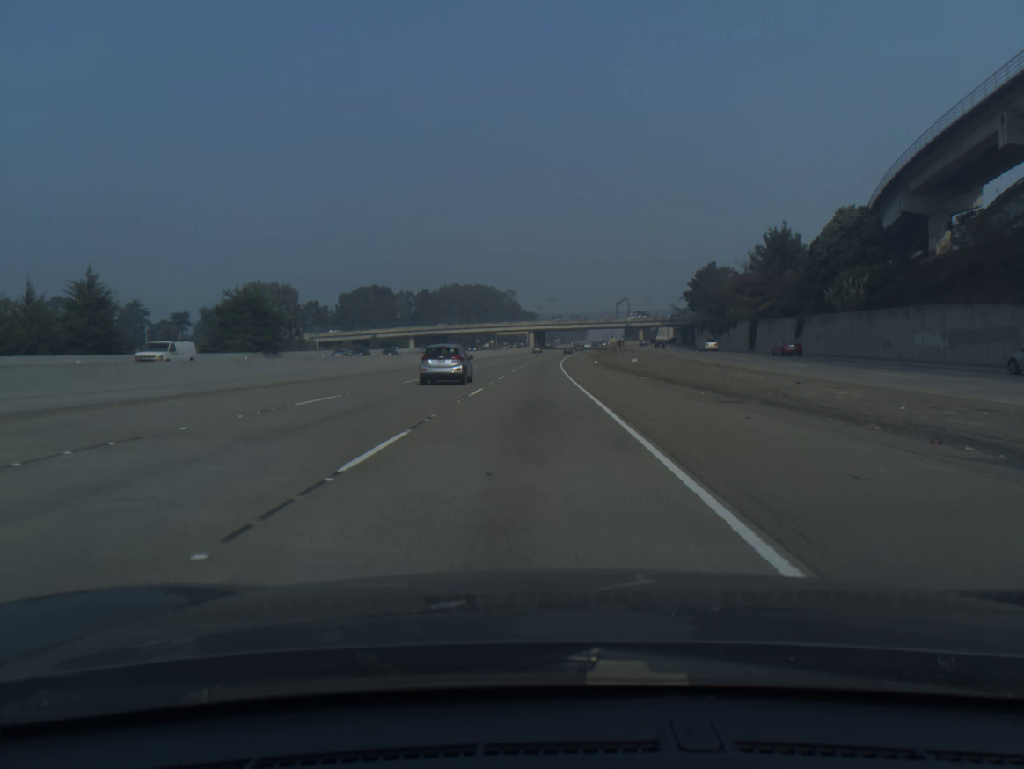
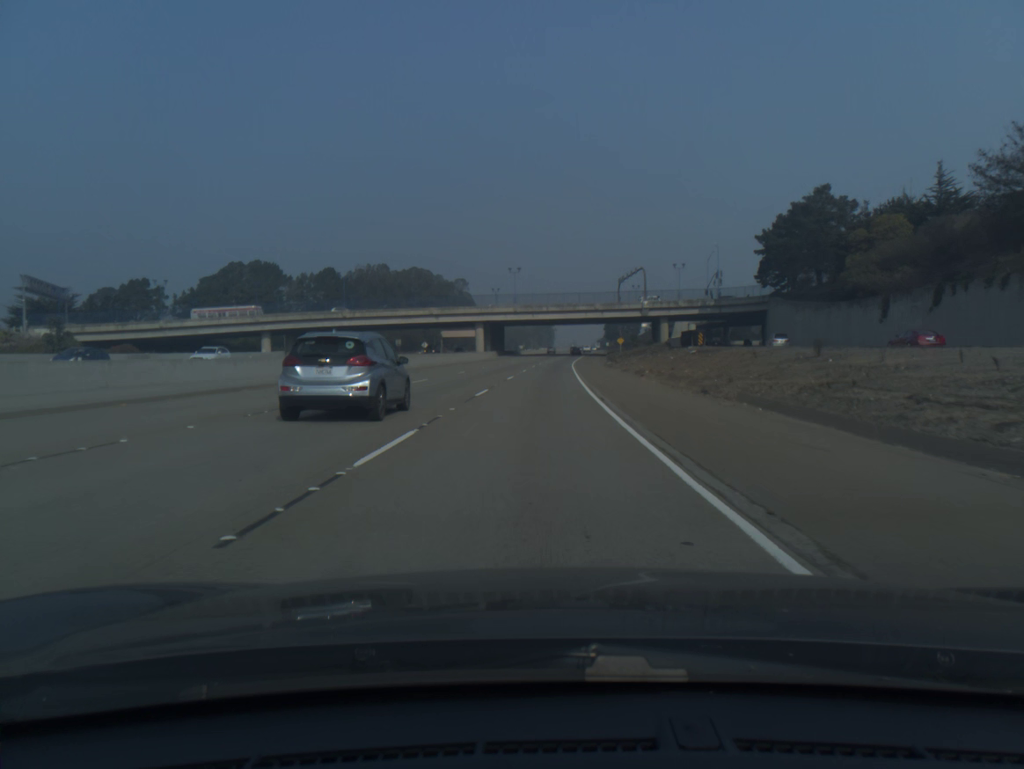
(+1.2, +101.2) m; +3°
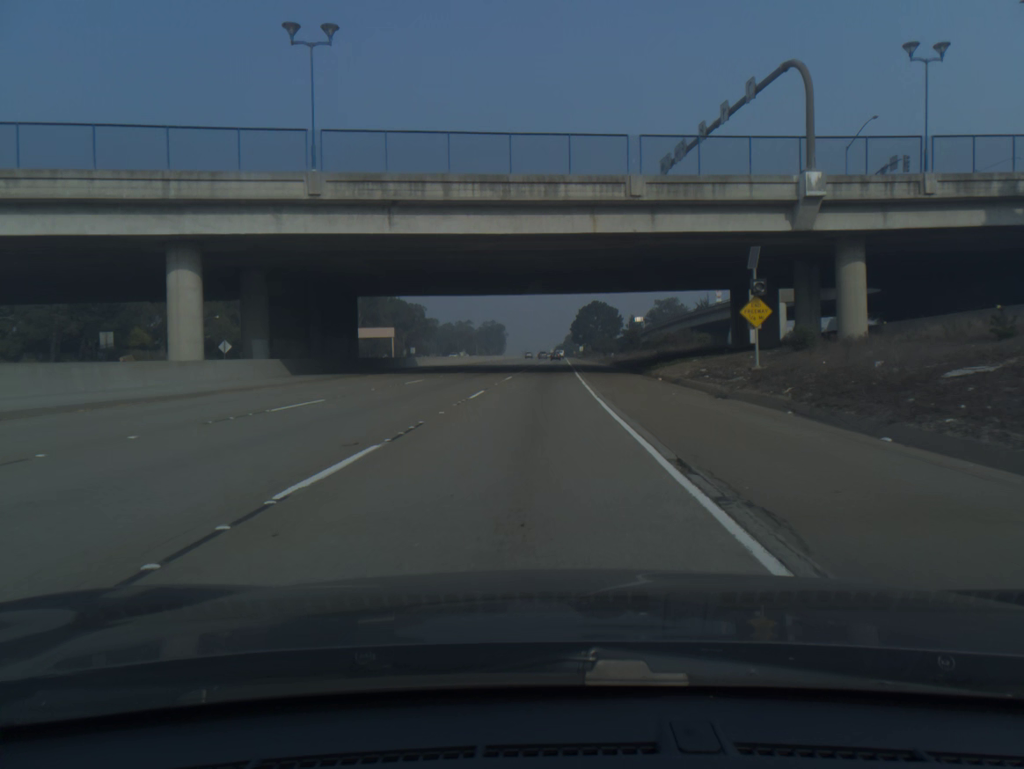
(+3.4, +102.8) m; +4°
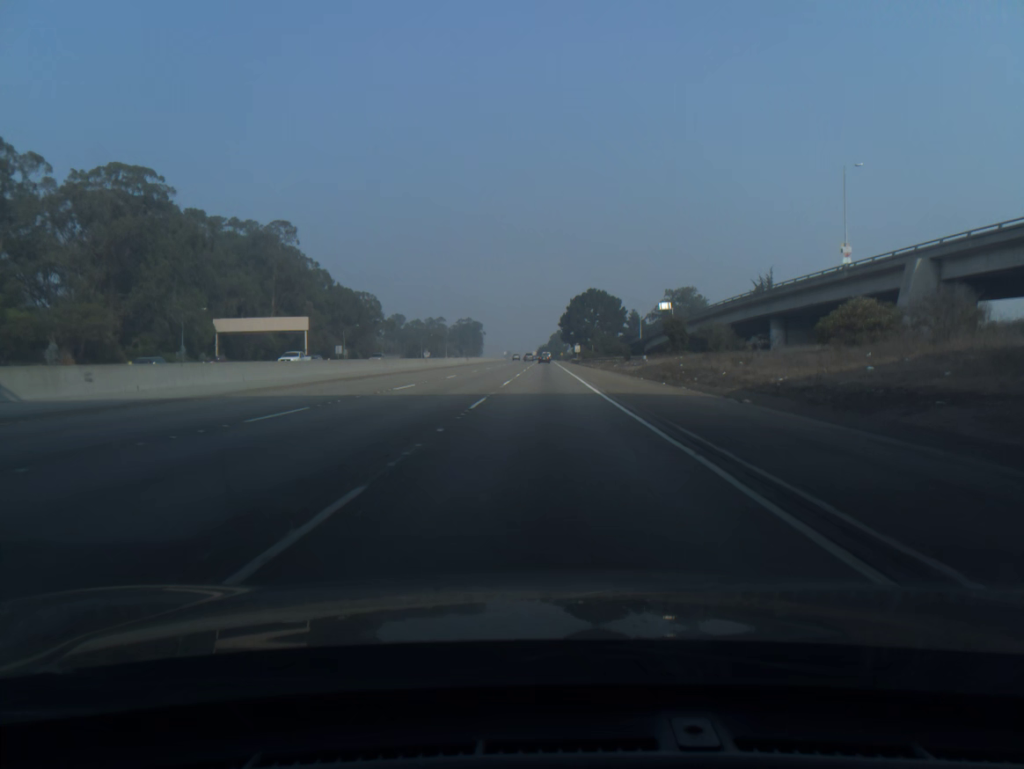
(+0.7, +61.4) m; +1°
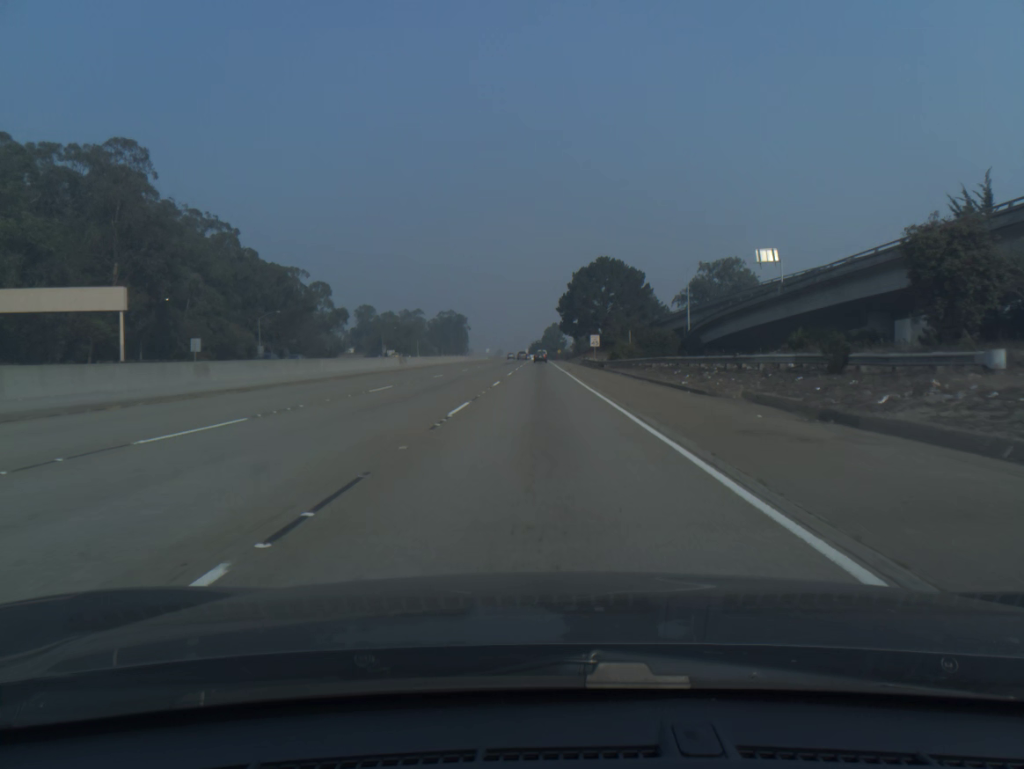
(+0.4, +60.8) m; +1°
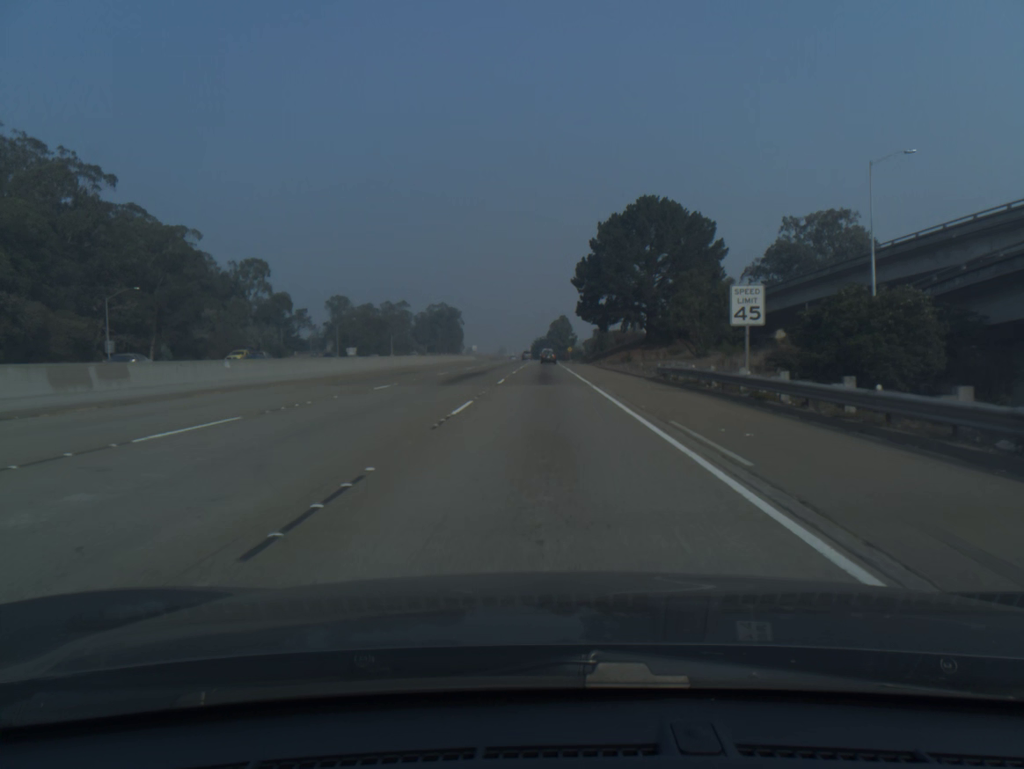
(-0.2, +58.4) m; 0°
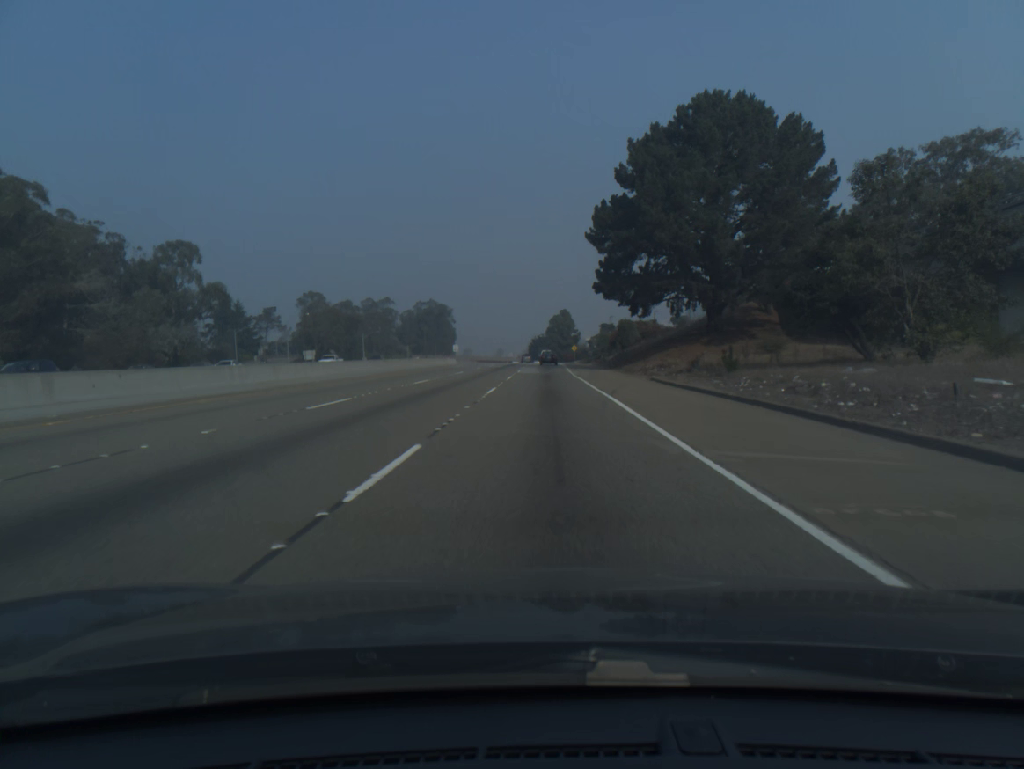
(0.0, +37.2) m; 0°
